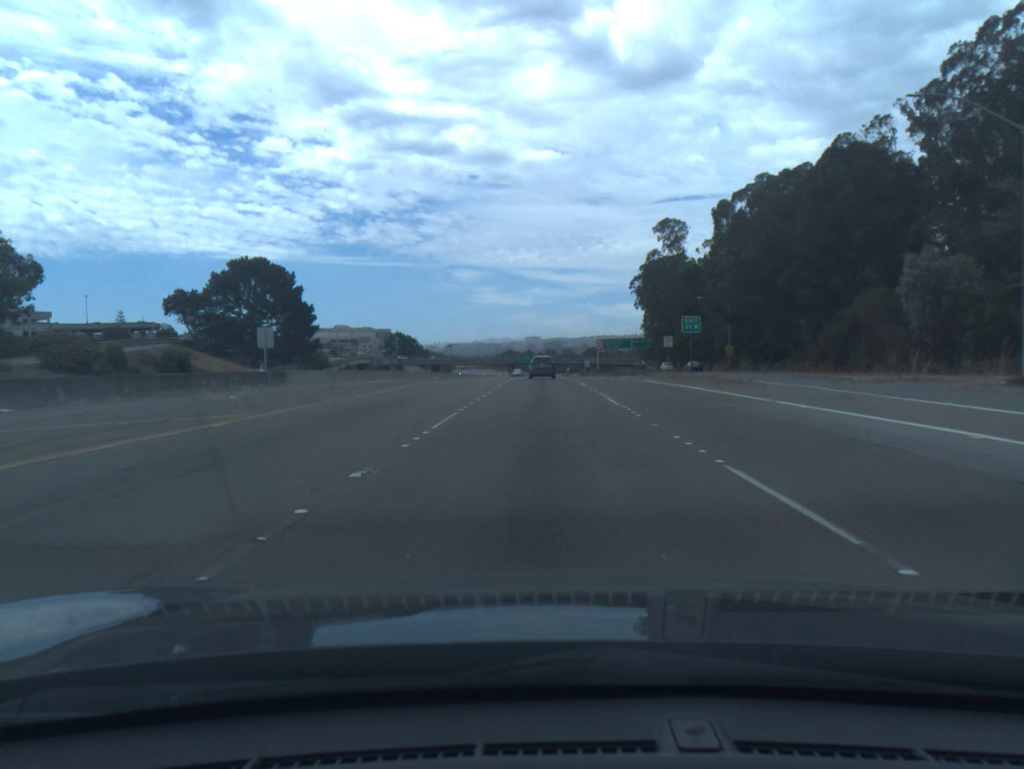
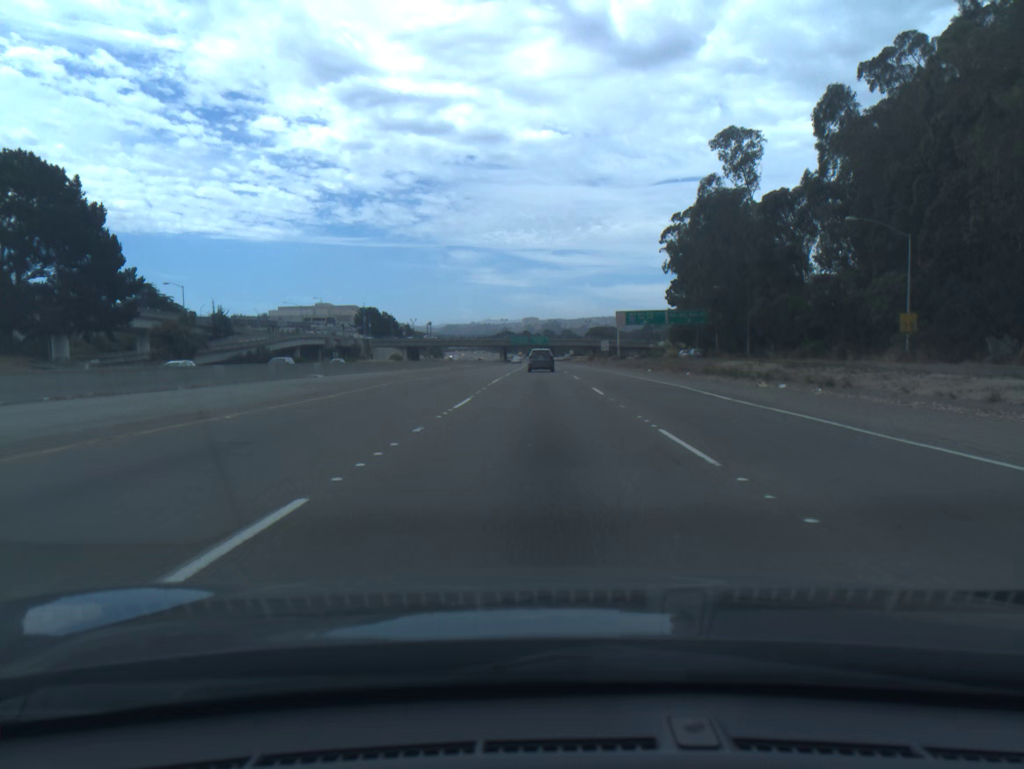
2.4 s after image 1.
(-0.1, +54.8) m; 0°
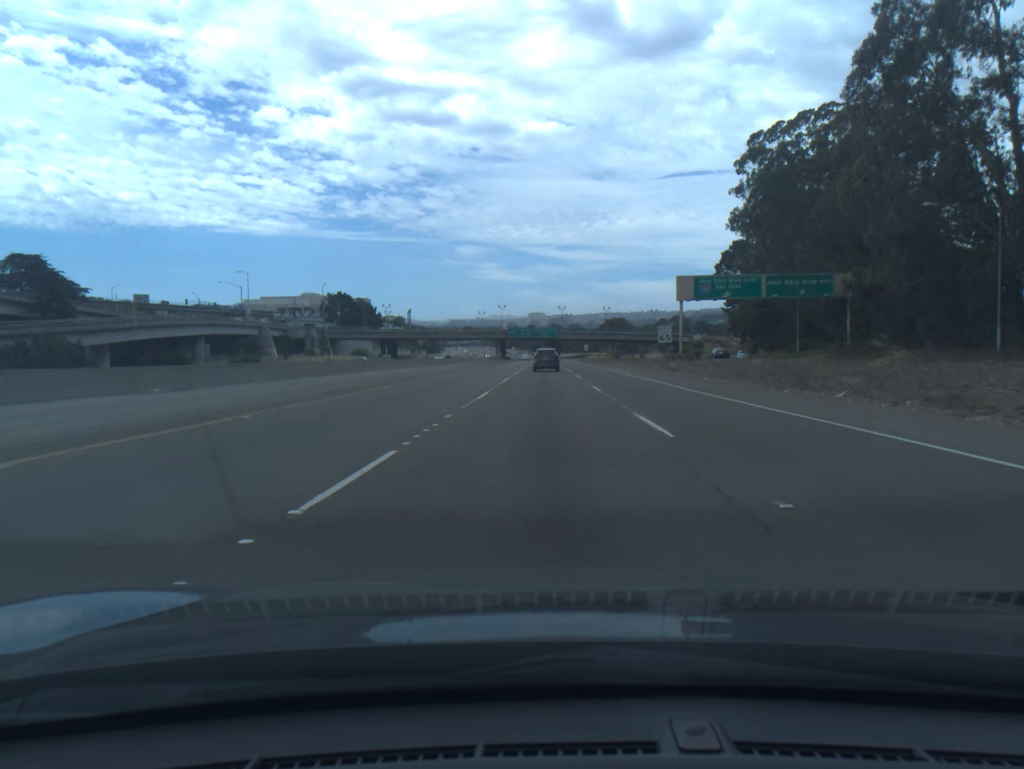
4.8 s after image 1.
(-0.1, +55.6) m; 0°
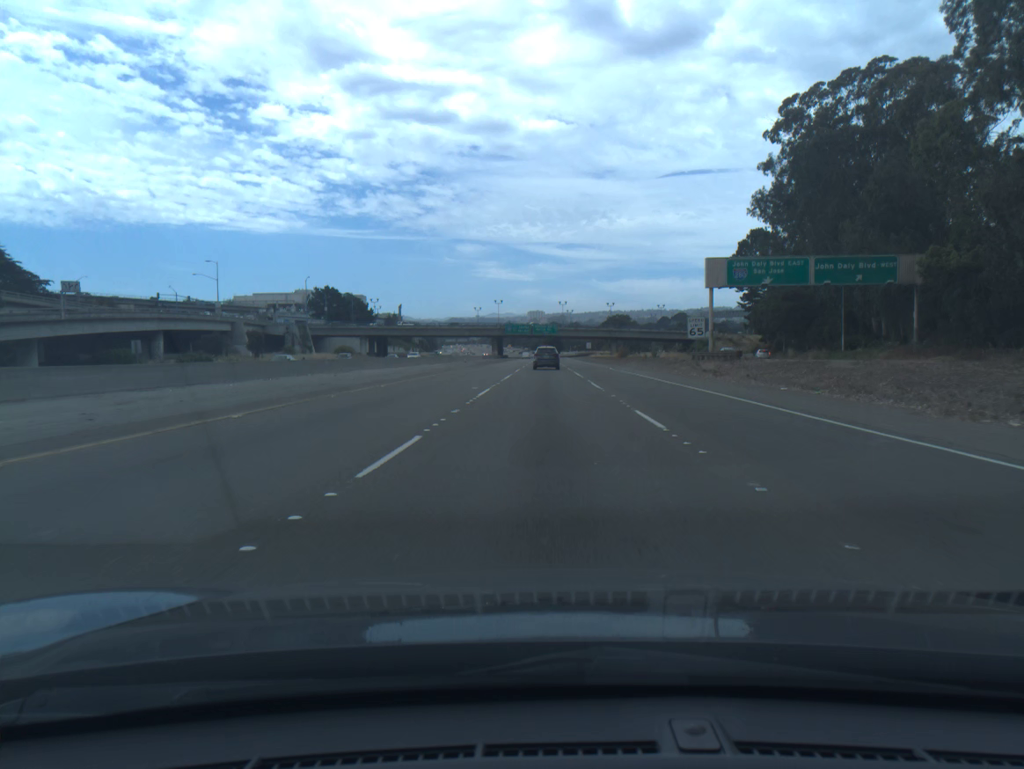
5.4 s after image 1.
(0.0, +14.0) m; 0°
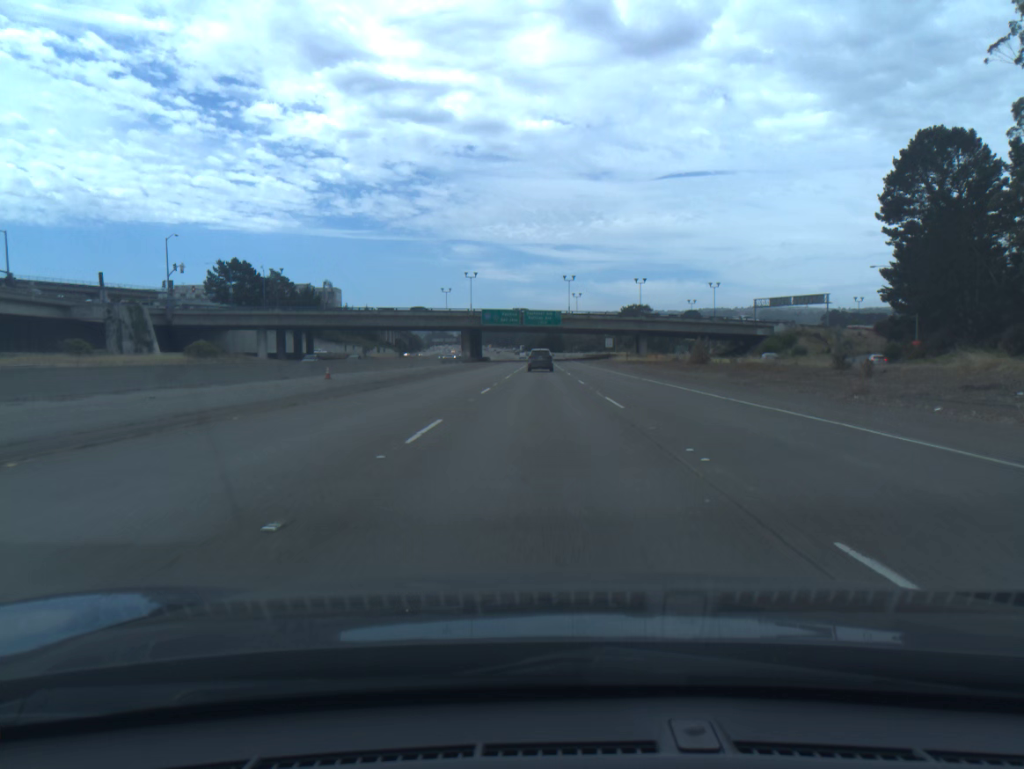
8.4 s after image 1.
(+0.2, +70.5) m; 0°
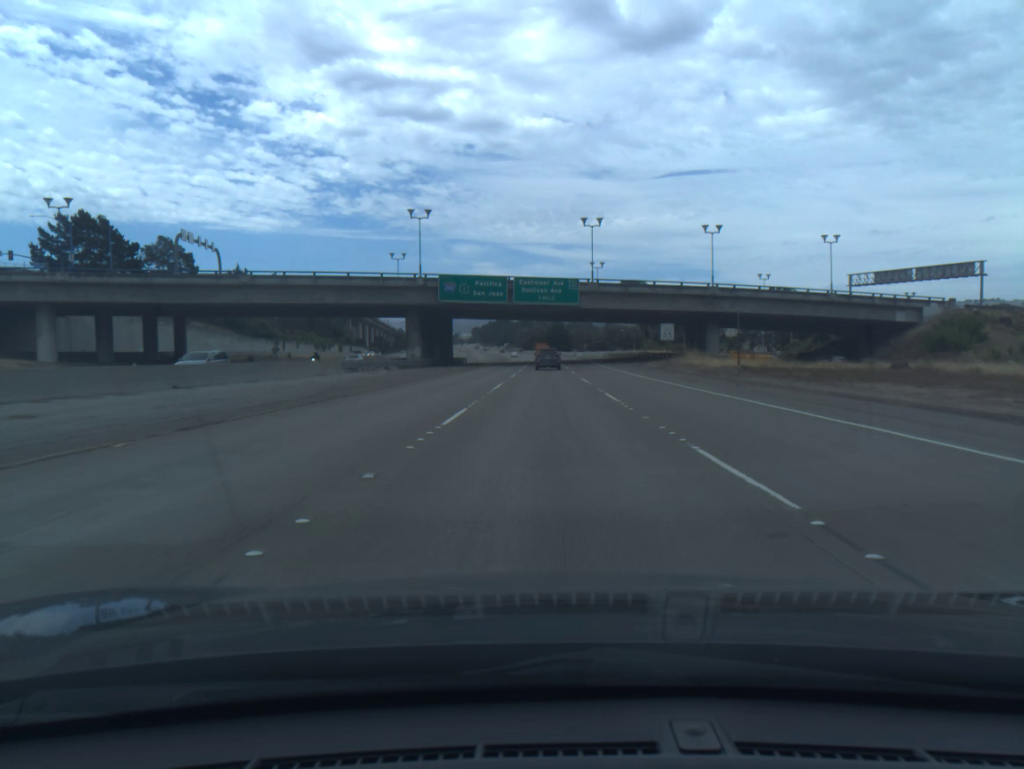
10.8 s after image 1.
(-0.1, +57.1) m; 0°
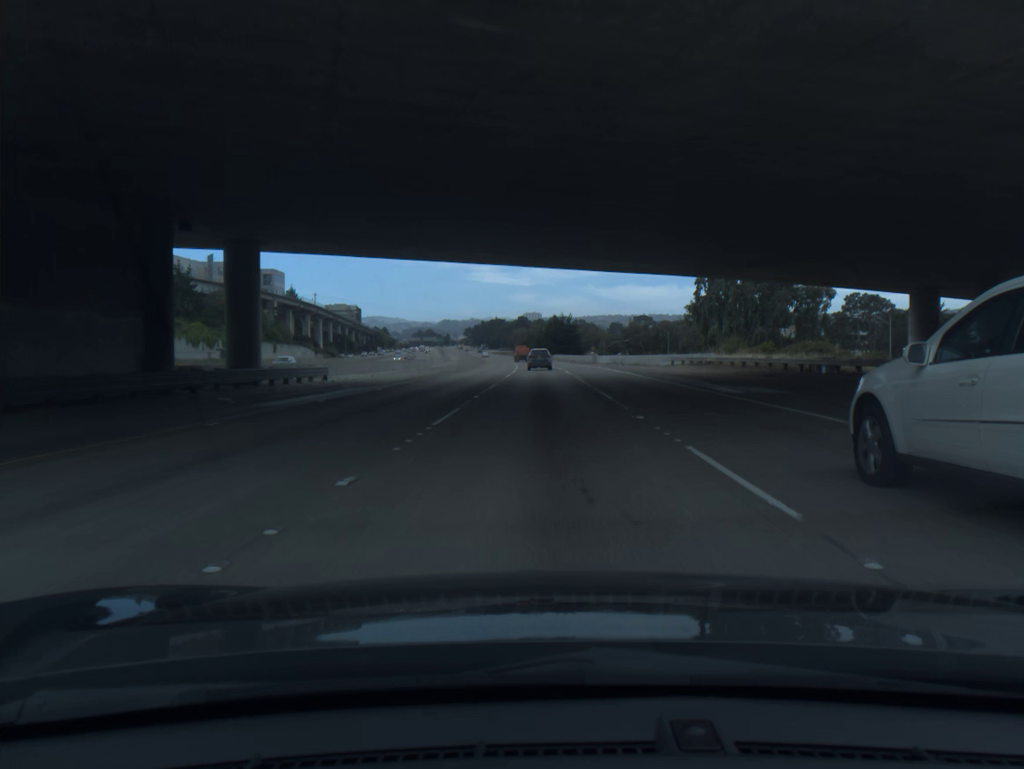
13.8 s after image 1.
(+0.3, +72.9) m; 0°
